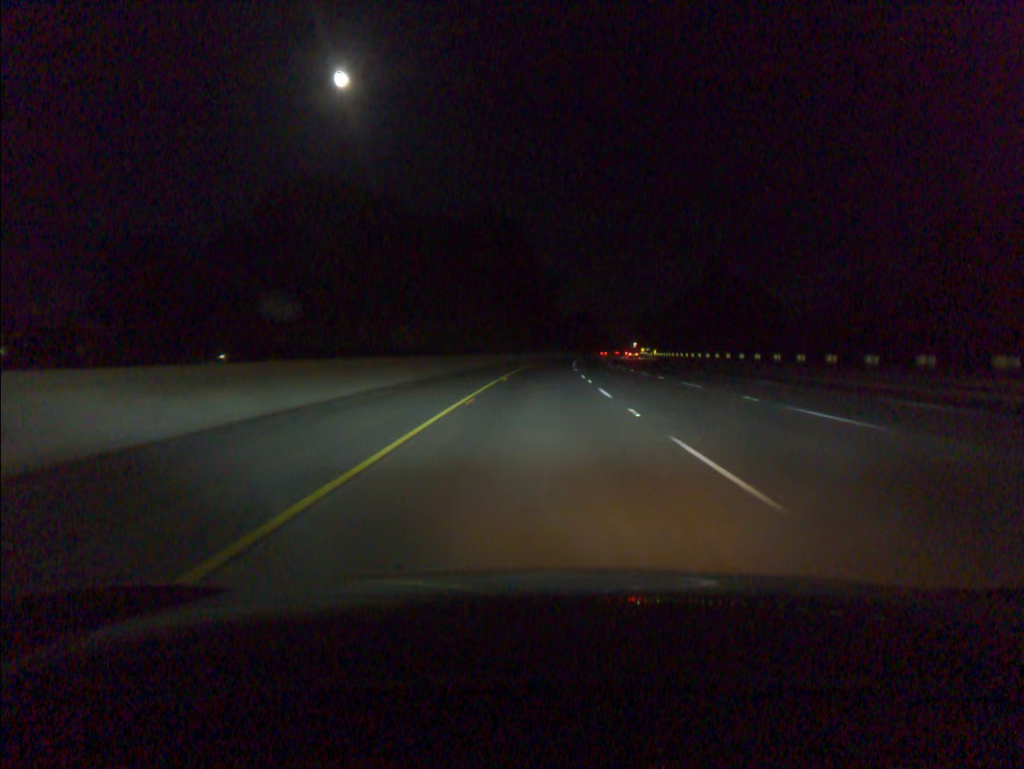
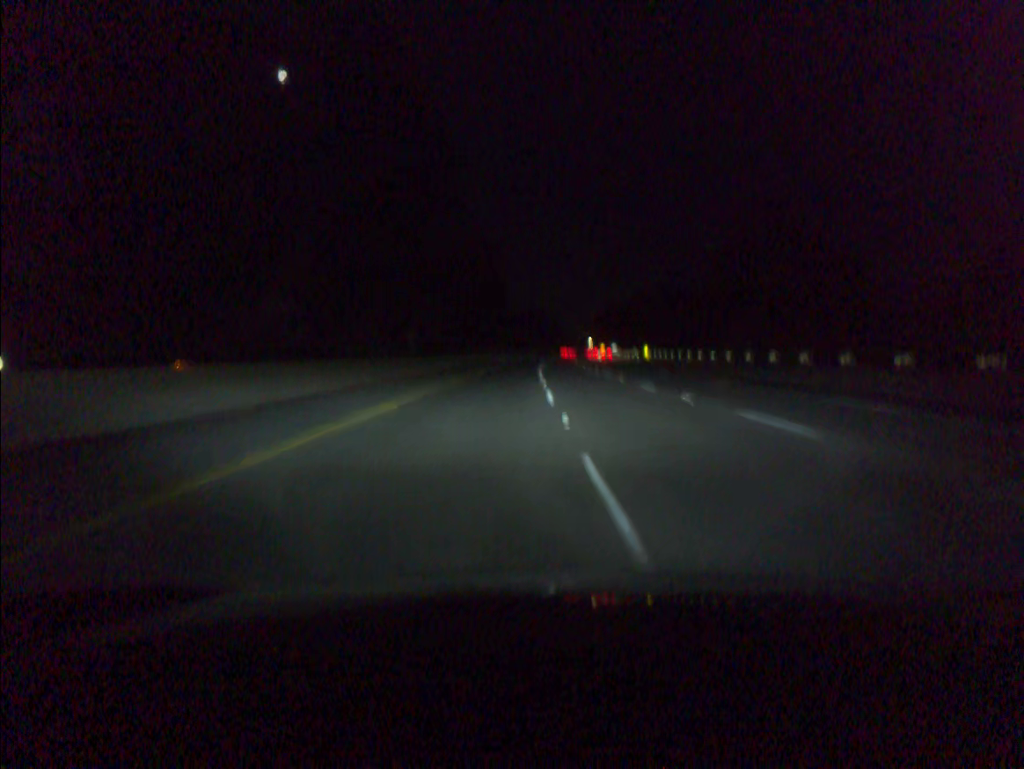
(+2.1, +60.1) m; +4°
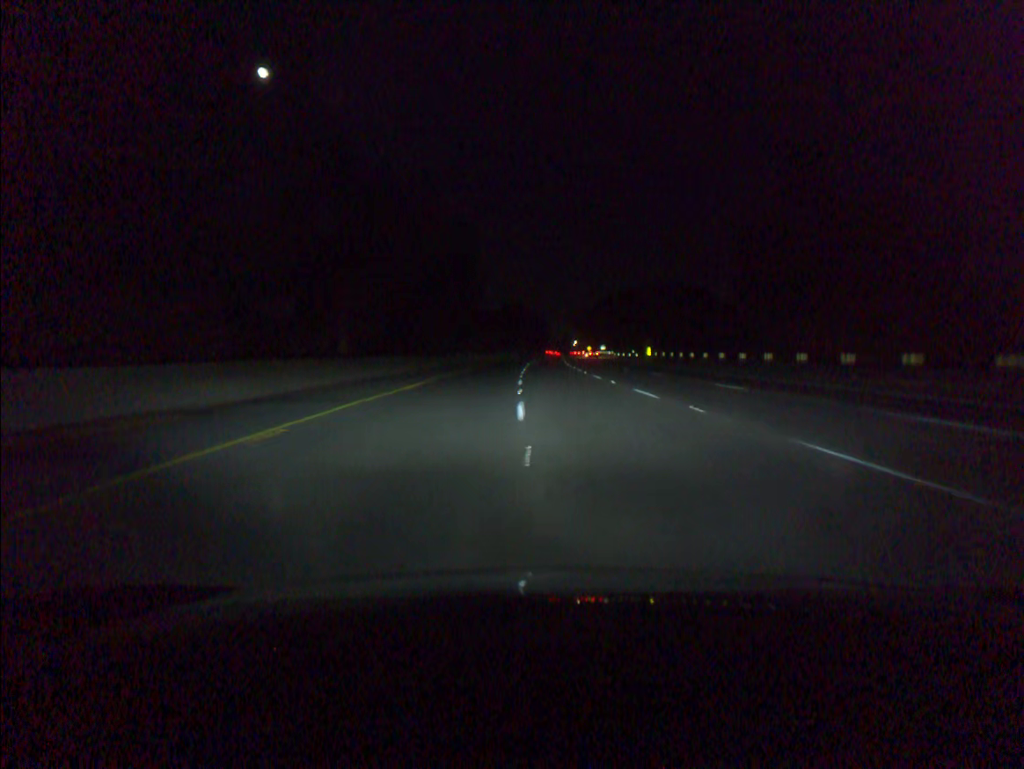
(+0.2, +19.9) m; +1°
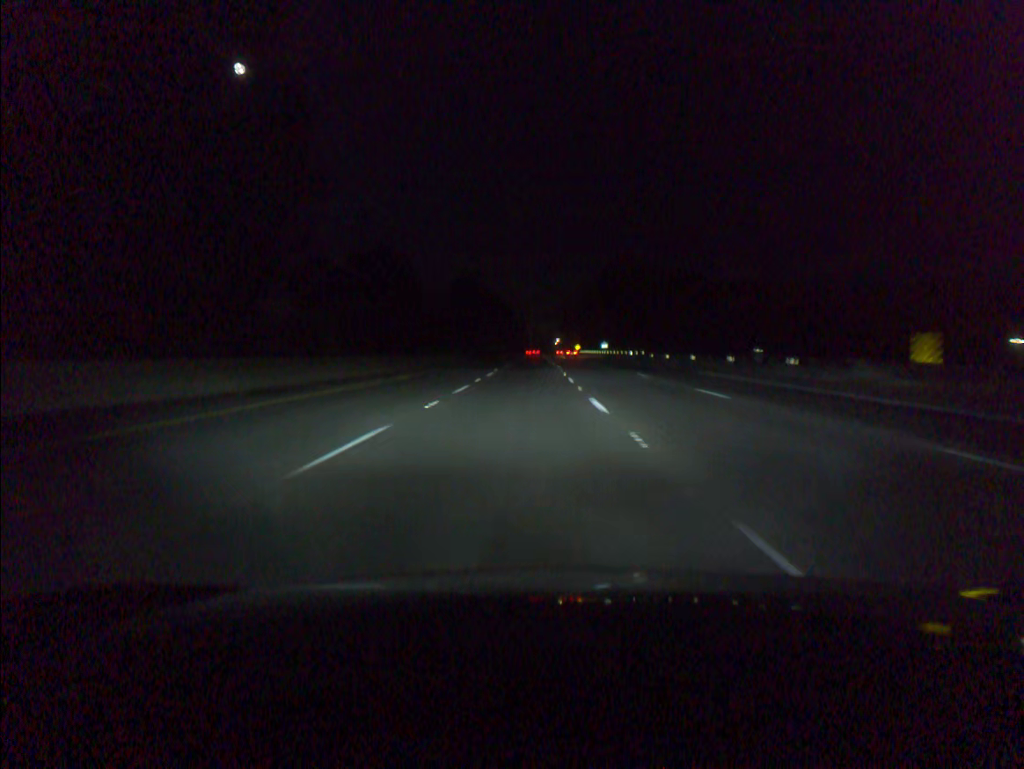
(+1.6, +78.8) m; +2°
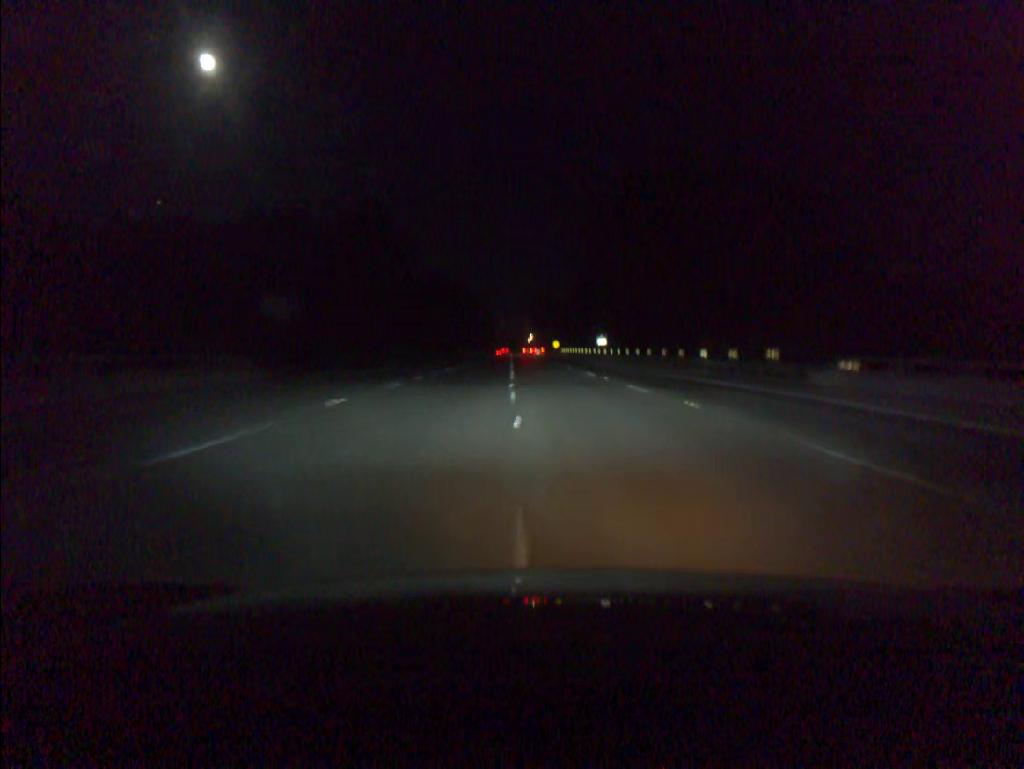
(+1.4, +58.4) m; +2°
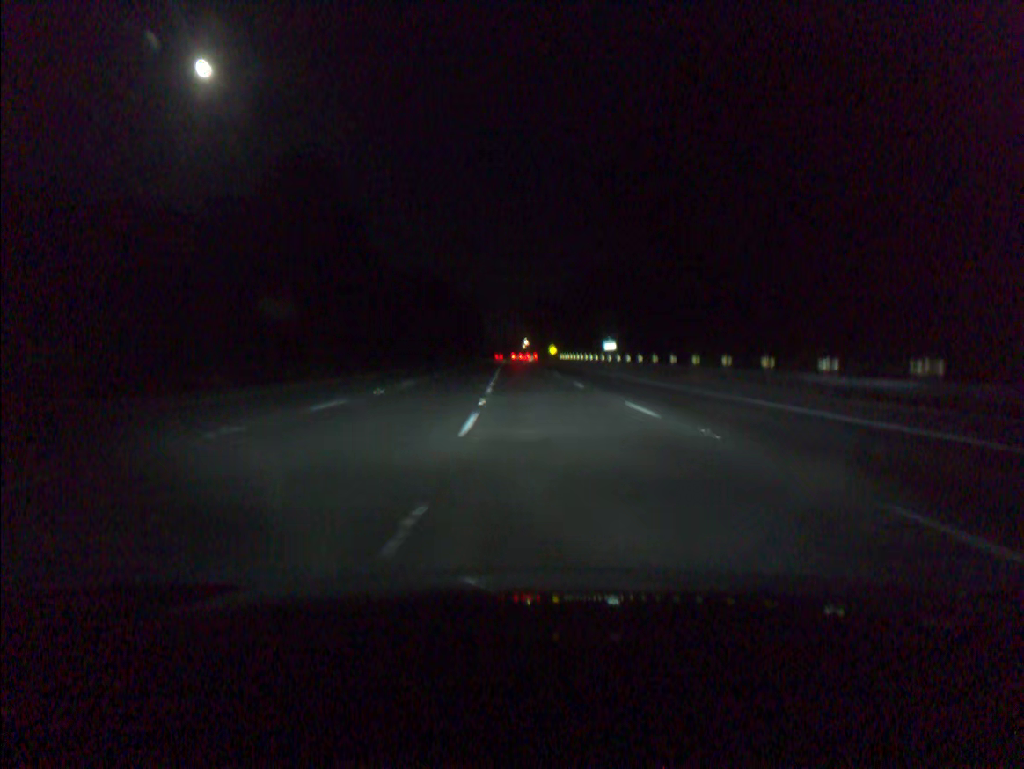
(+0.1, +19.3) m; 0°
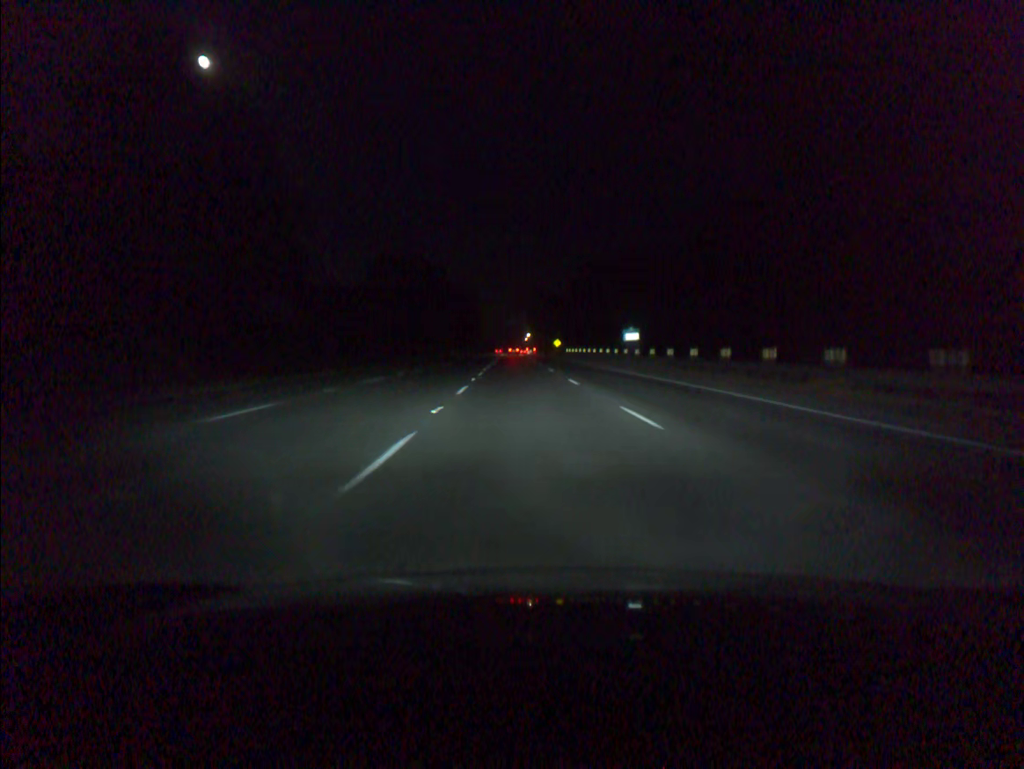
(0.0, +19.3) m; 0°
